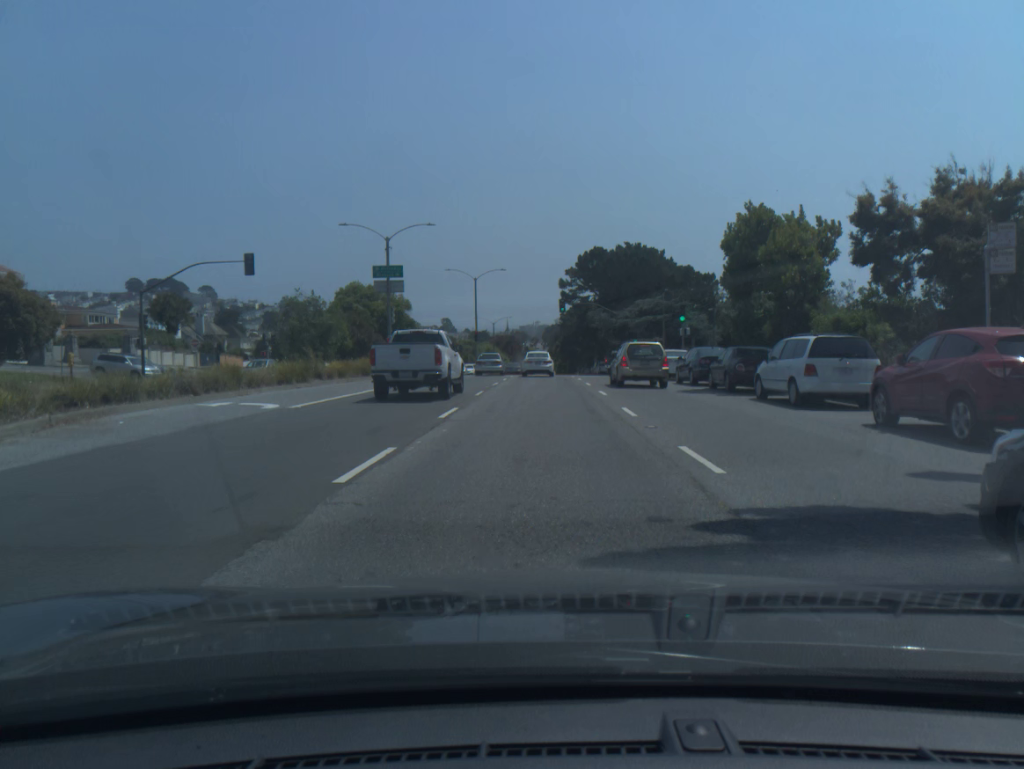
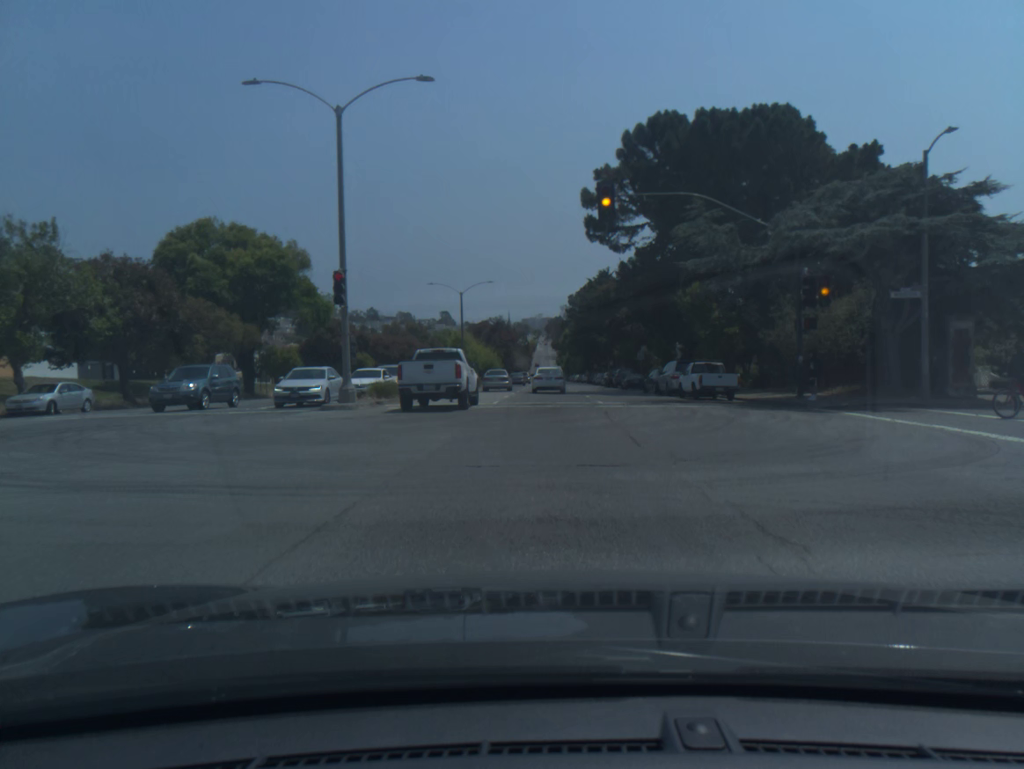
(-0.2, +51.8) m; 0°
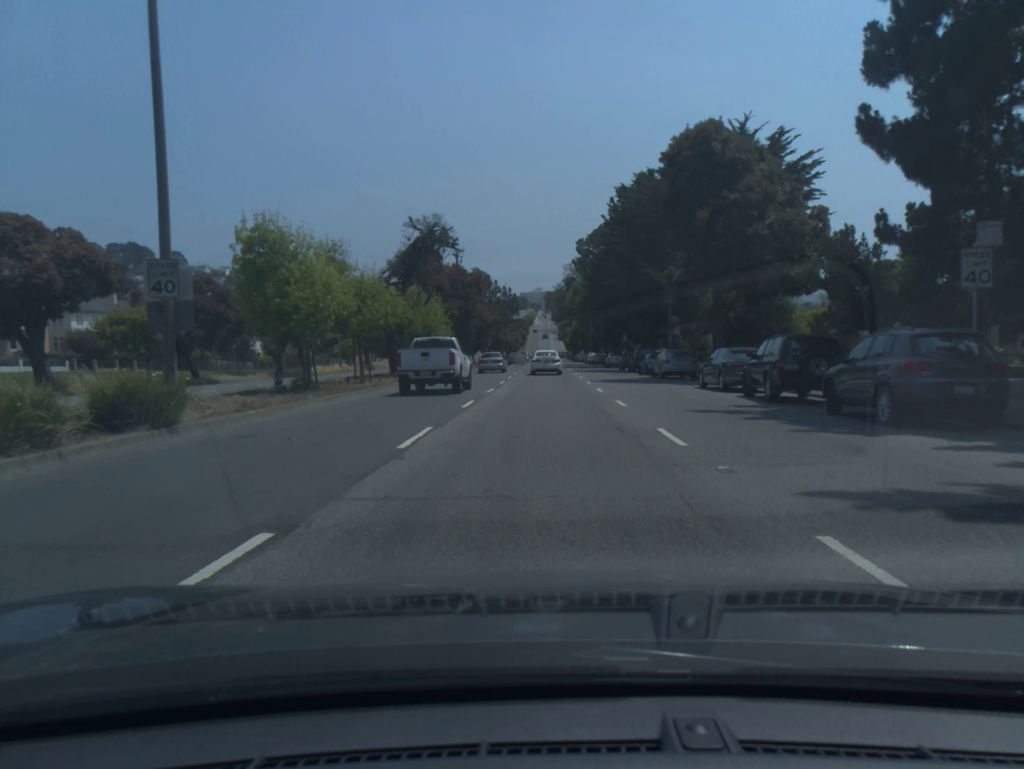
(+0.2, +53.2) m; 0°
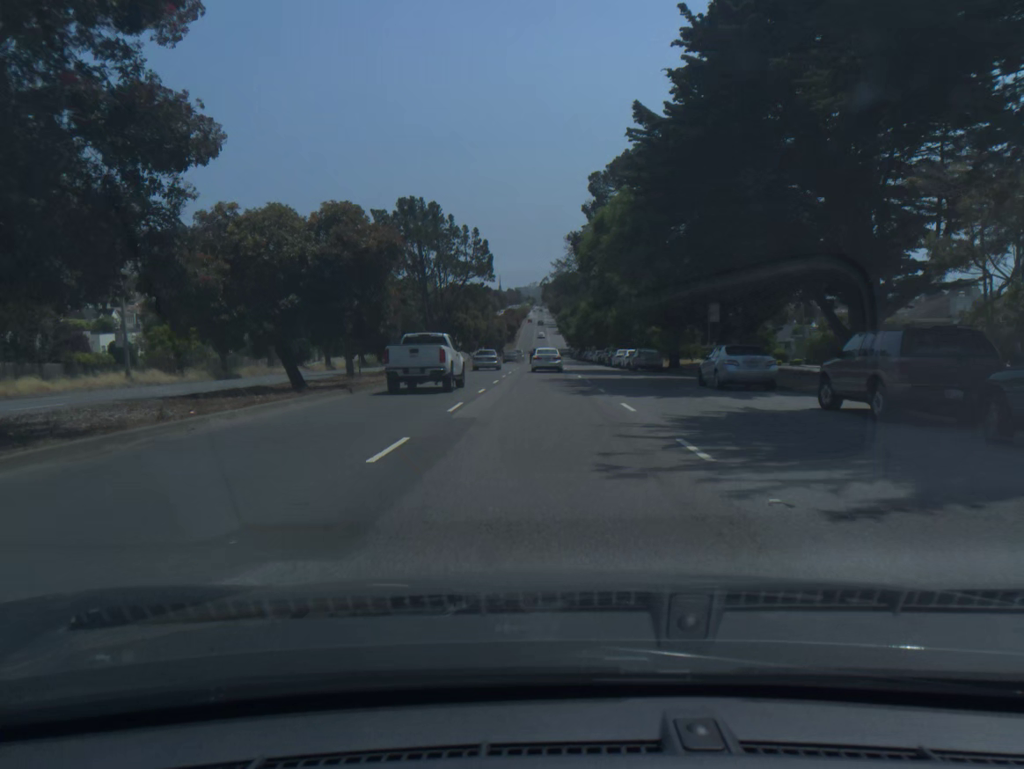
(+0.1, +45.9) m; 0°
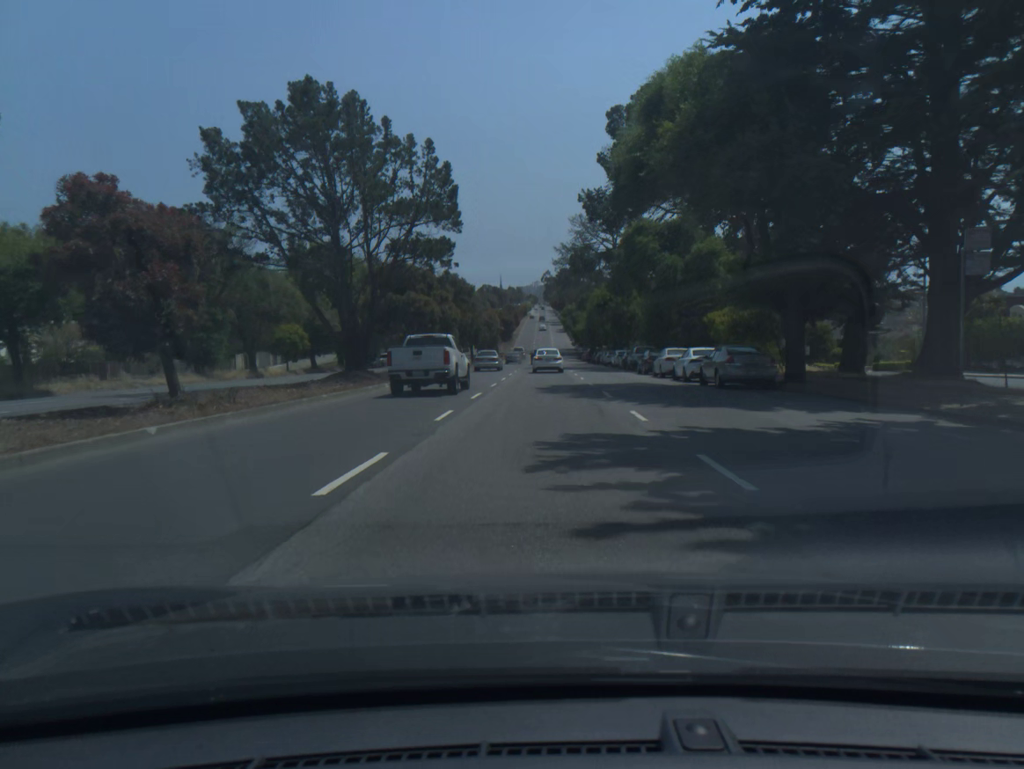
(0.0, +23.7) m; 0°
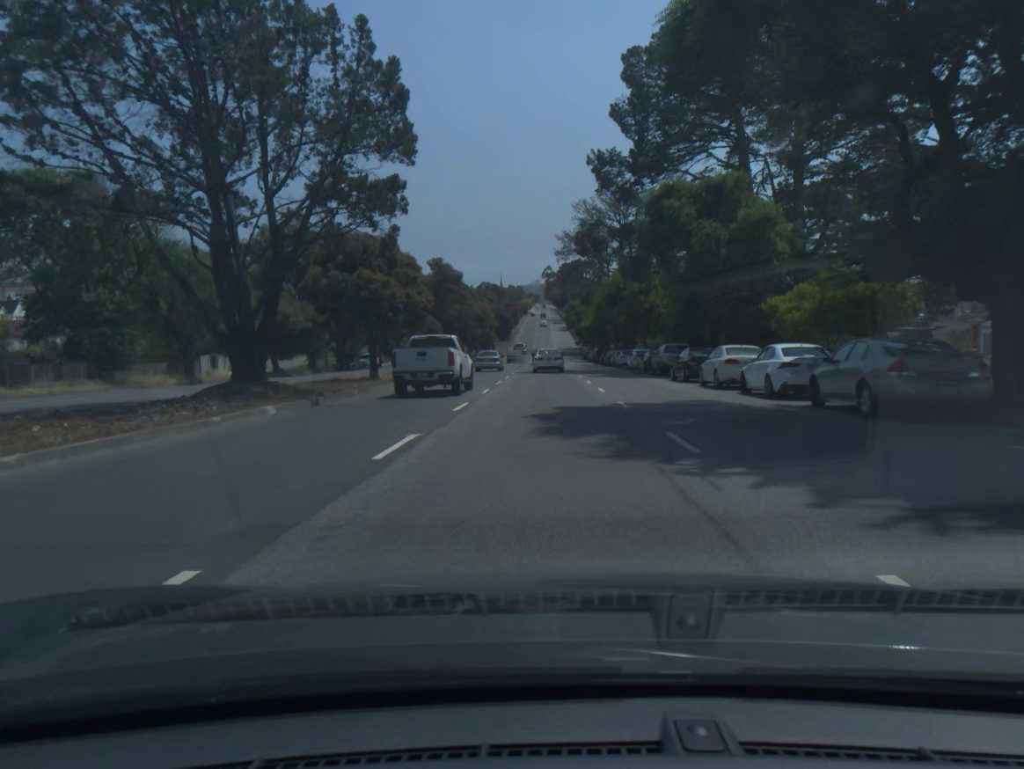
(0.0, +12.0) m; 0°
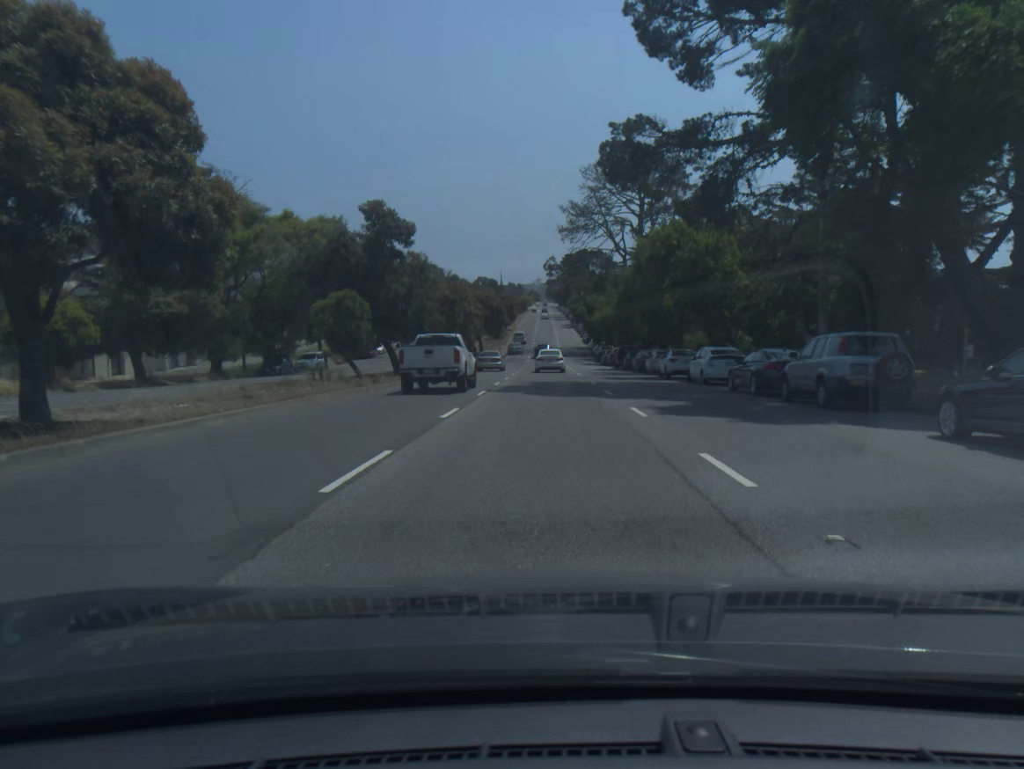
(0.0, +24.0) m; 0°
